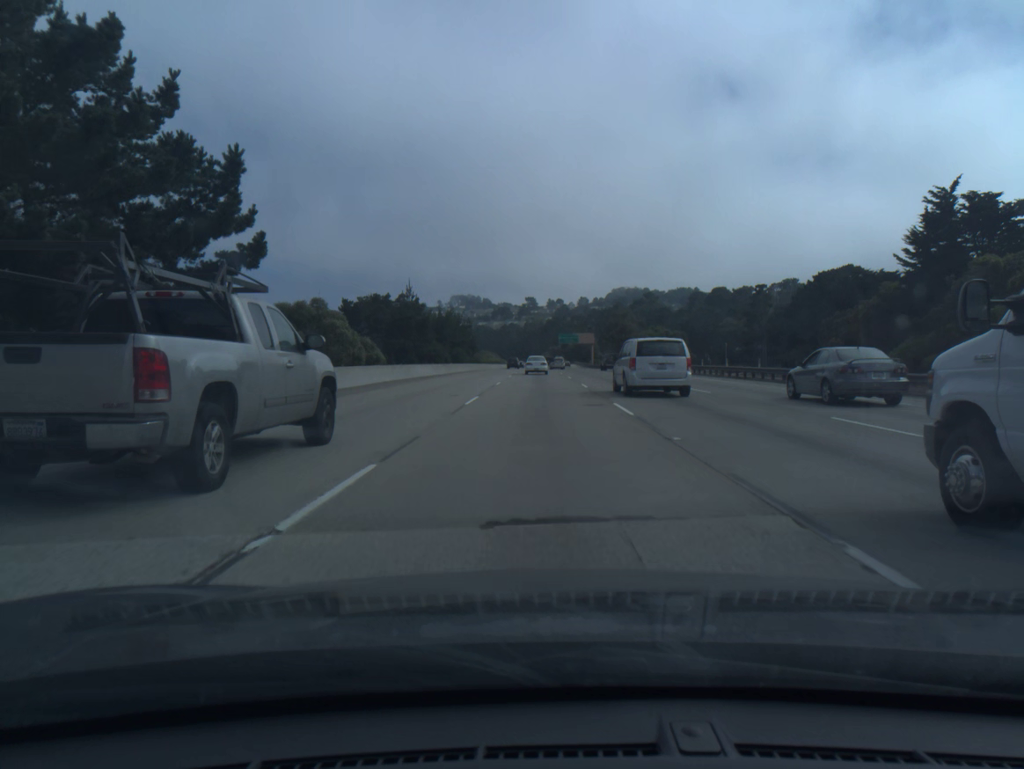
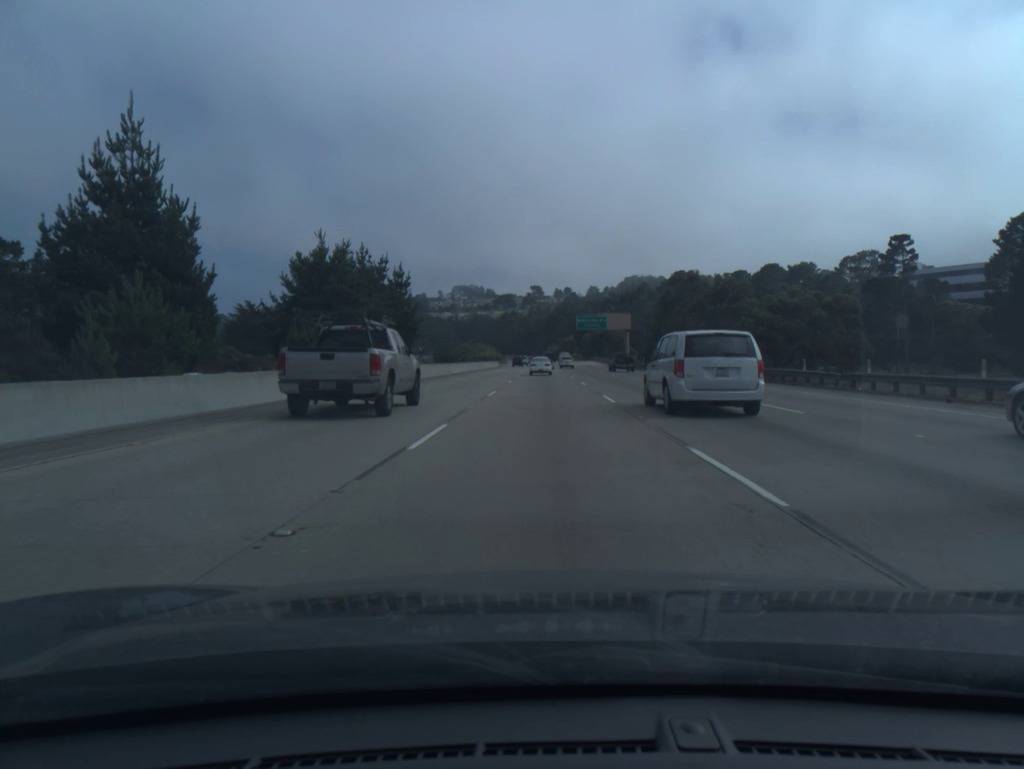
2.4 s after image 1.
(-0.3, +67.8) m; 0°
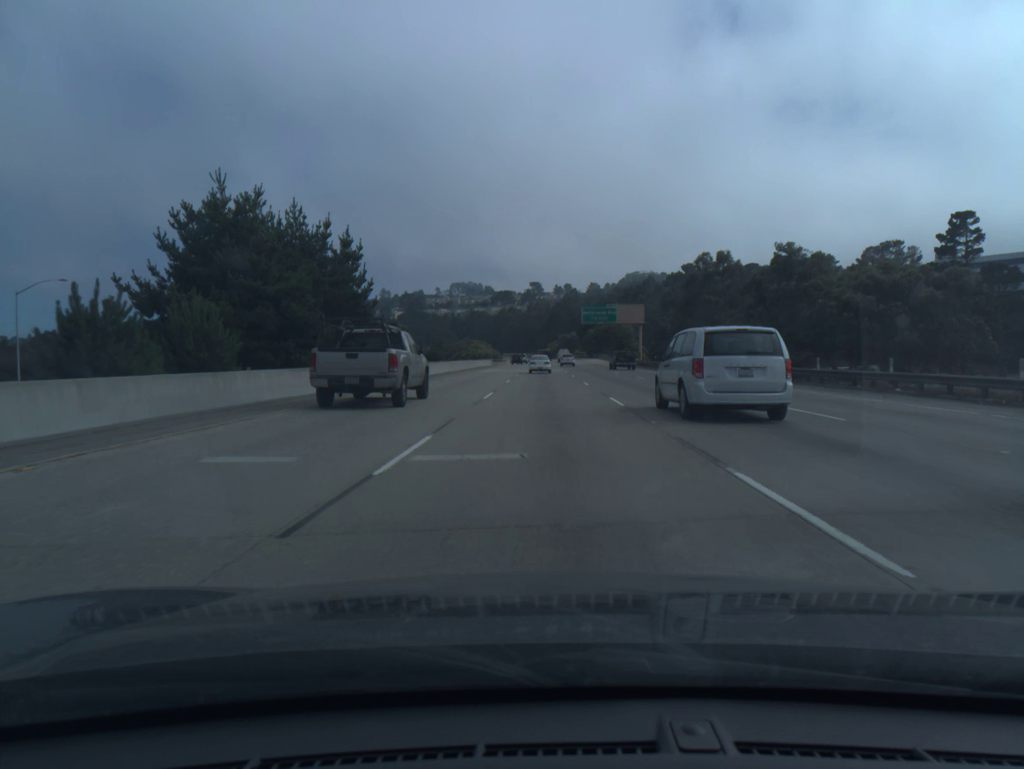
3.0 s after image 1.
(0.0, +16.8) m; 0°
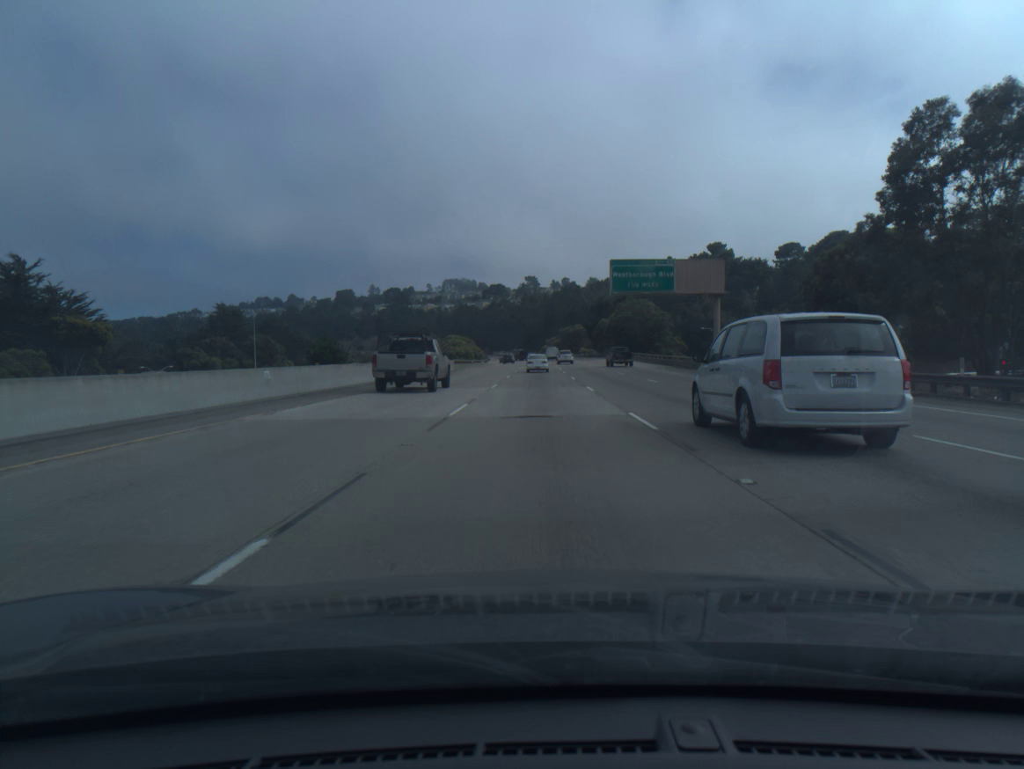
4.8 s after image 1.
(+0.1, +50.6) m; 0°
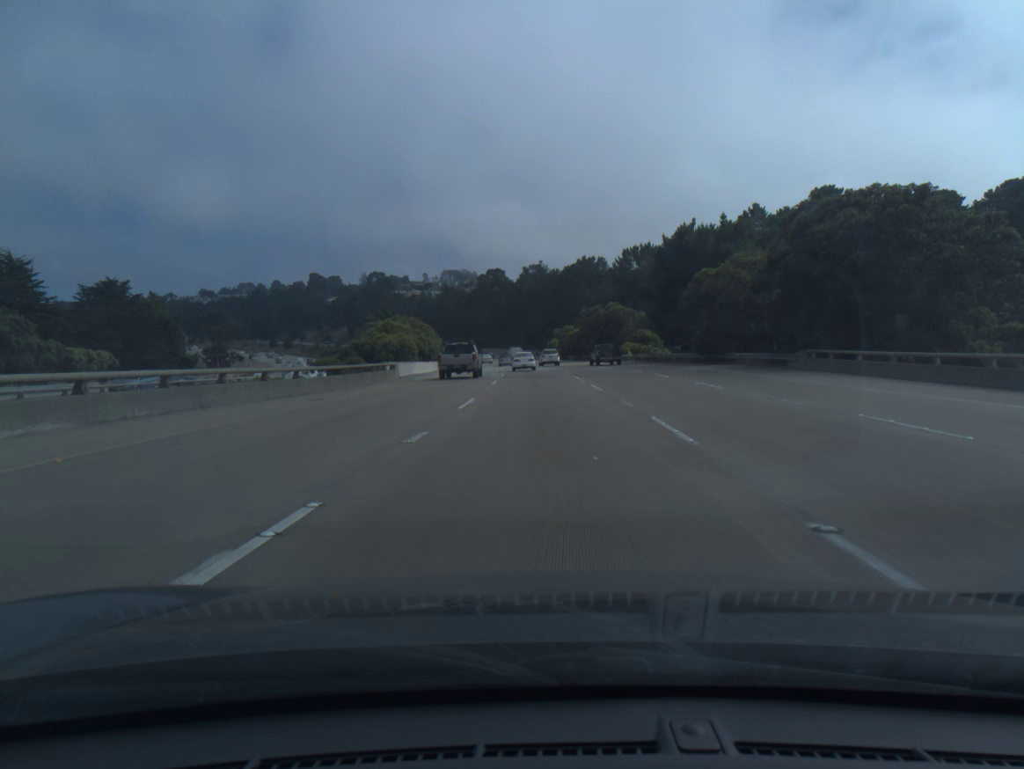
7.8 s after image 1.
(-0.3, +84.7) m; 0°
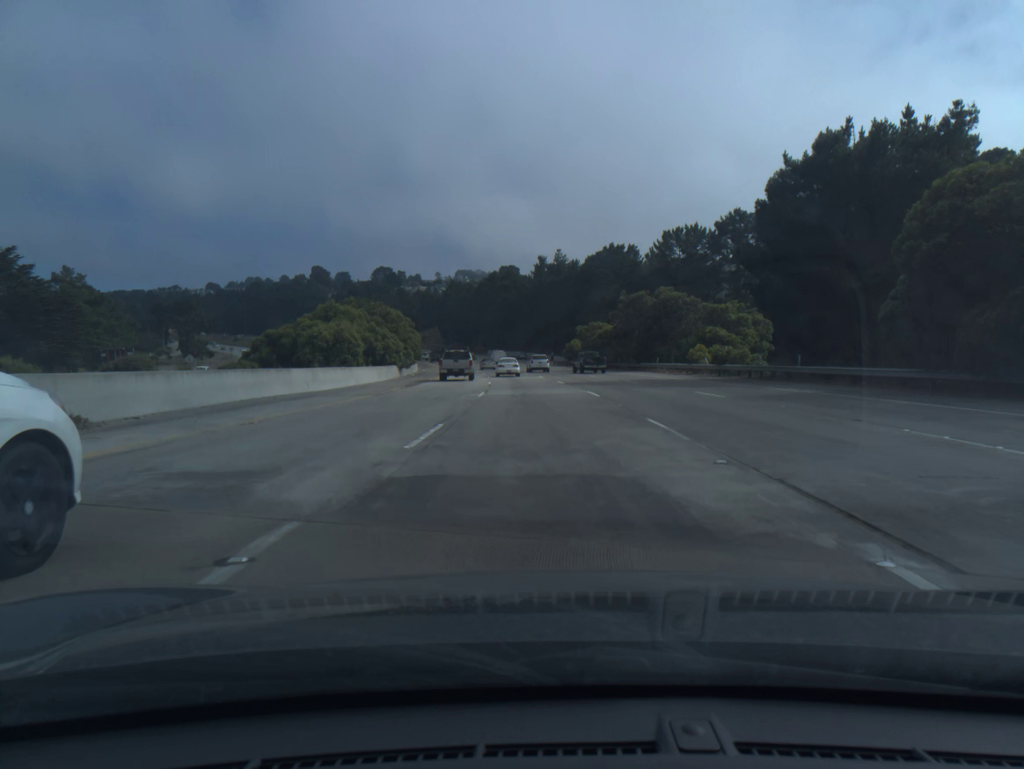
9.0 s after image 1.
(-0.2, +33.5) m; -1°
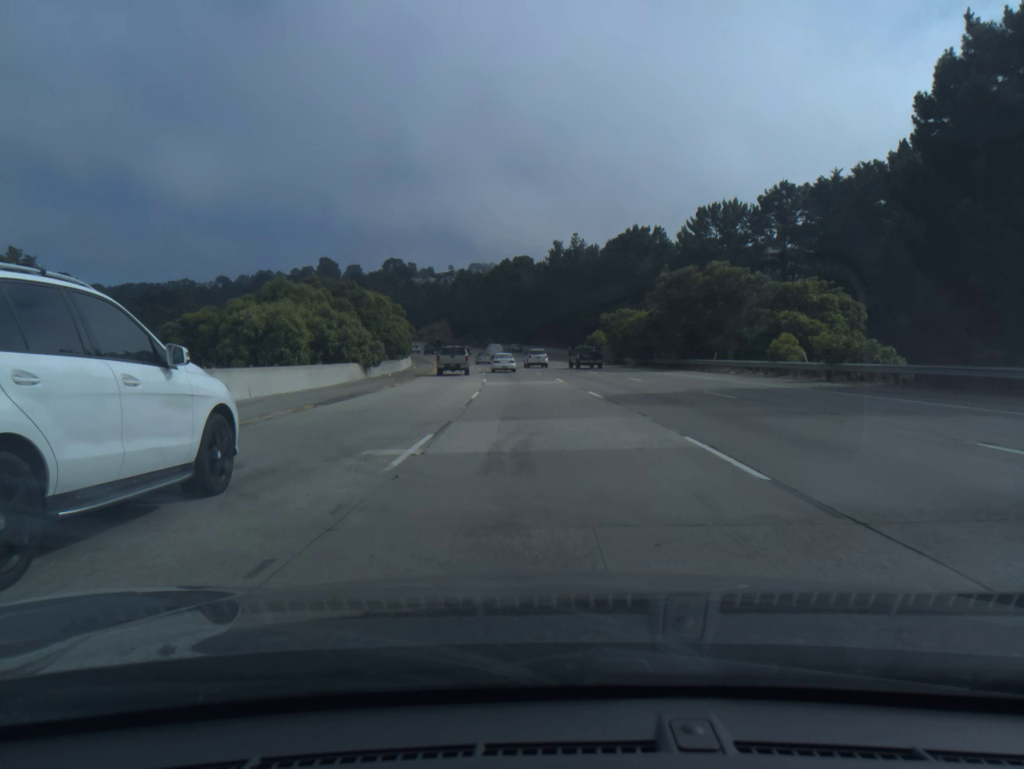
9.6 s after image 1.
(-0.1, +16.7) m; -1°
